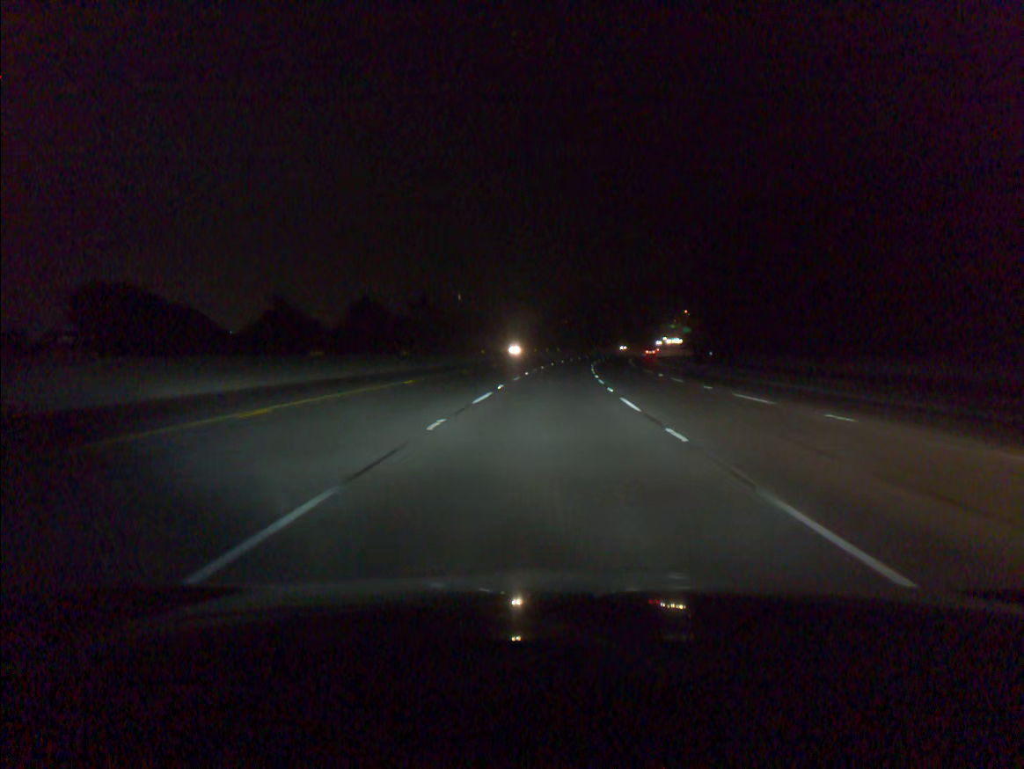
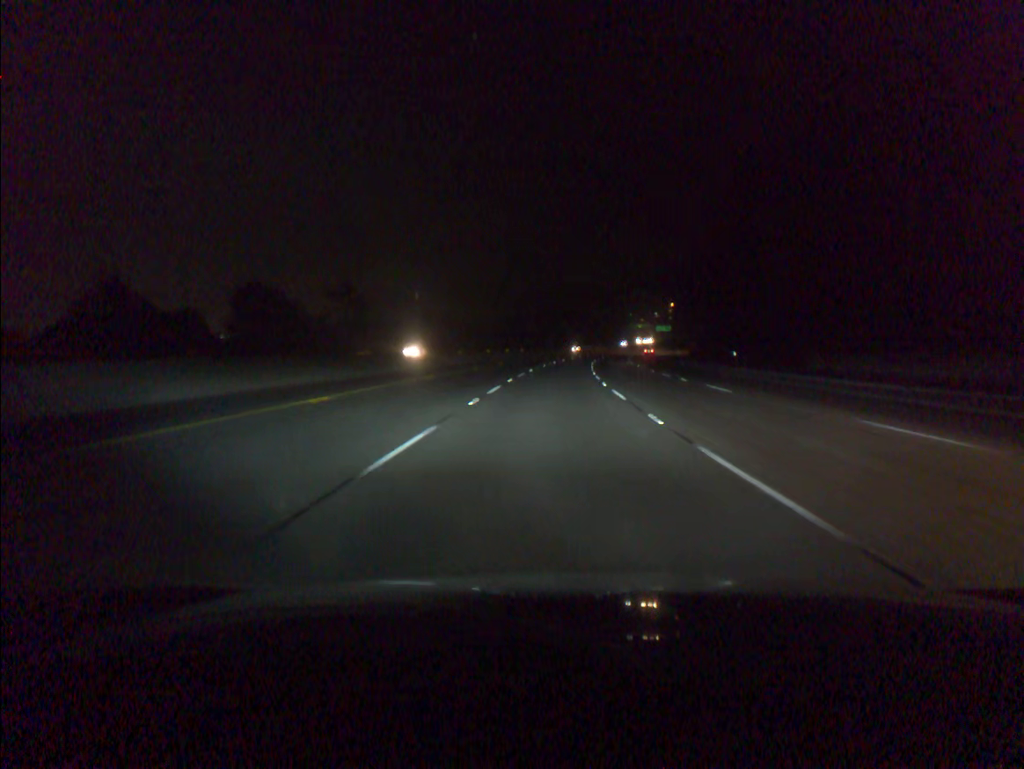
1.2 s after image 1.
(+0.8, +39.5) m; +3°
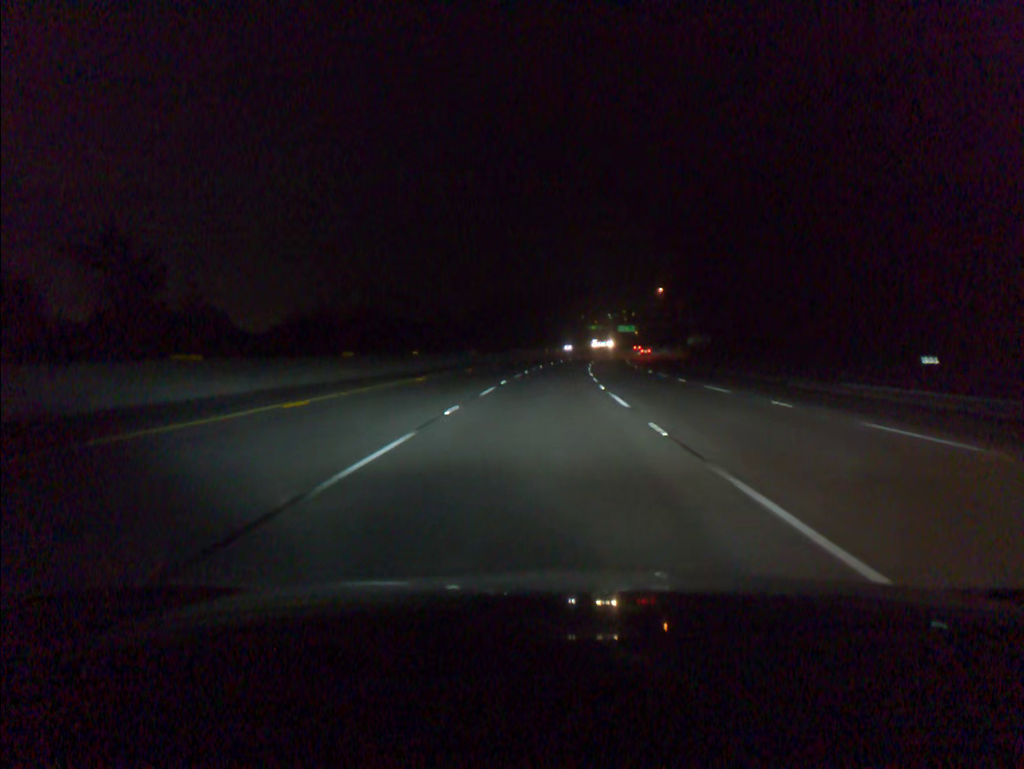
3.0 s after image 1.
(+2.1, +59.2) m; +4°
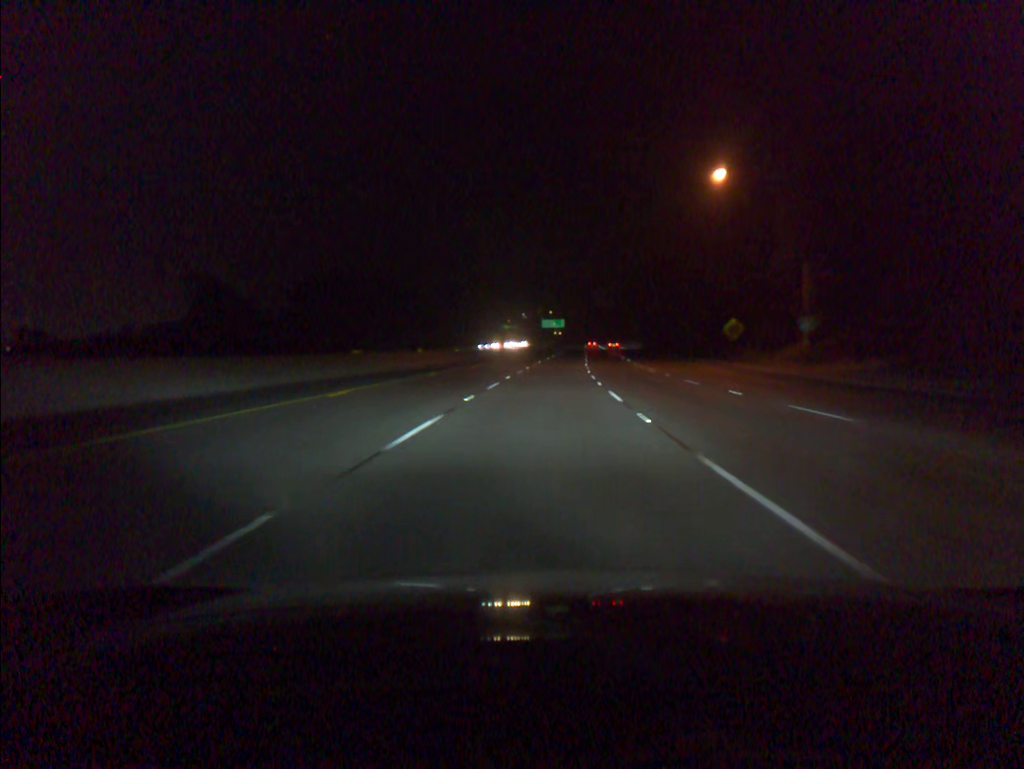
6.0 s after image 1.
(+5.2, +98.1) m; +6°
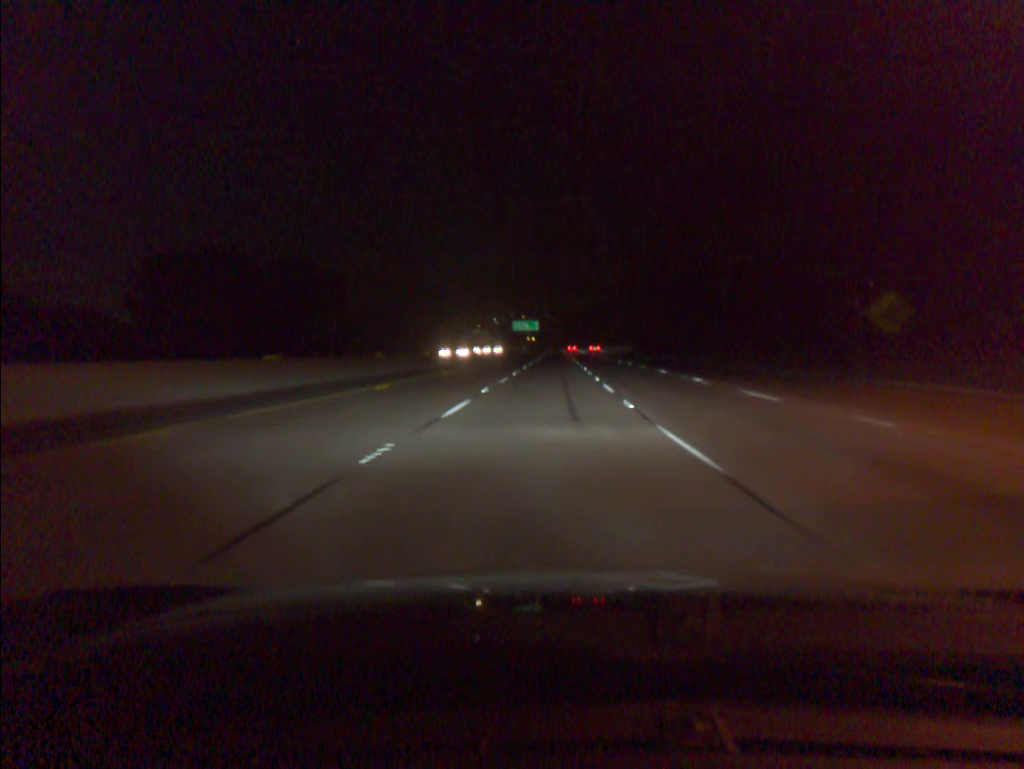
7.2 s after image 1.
(+0.8, +39.2) m; +2°
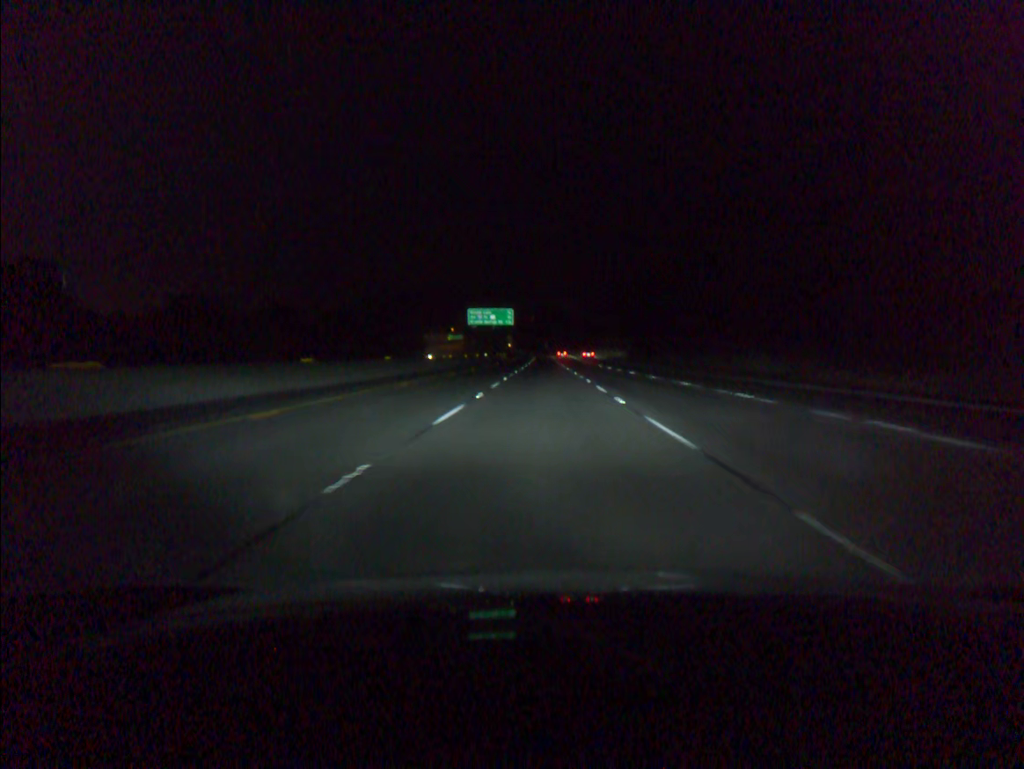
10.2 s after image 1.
(+1.7, +97.6) m; +1°
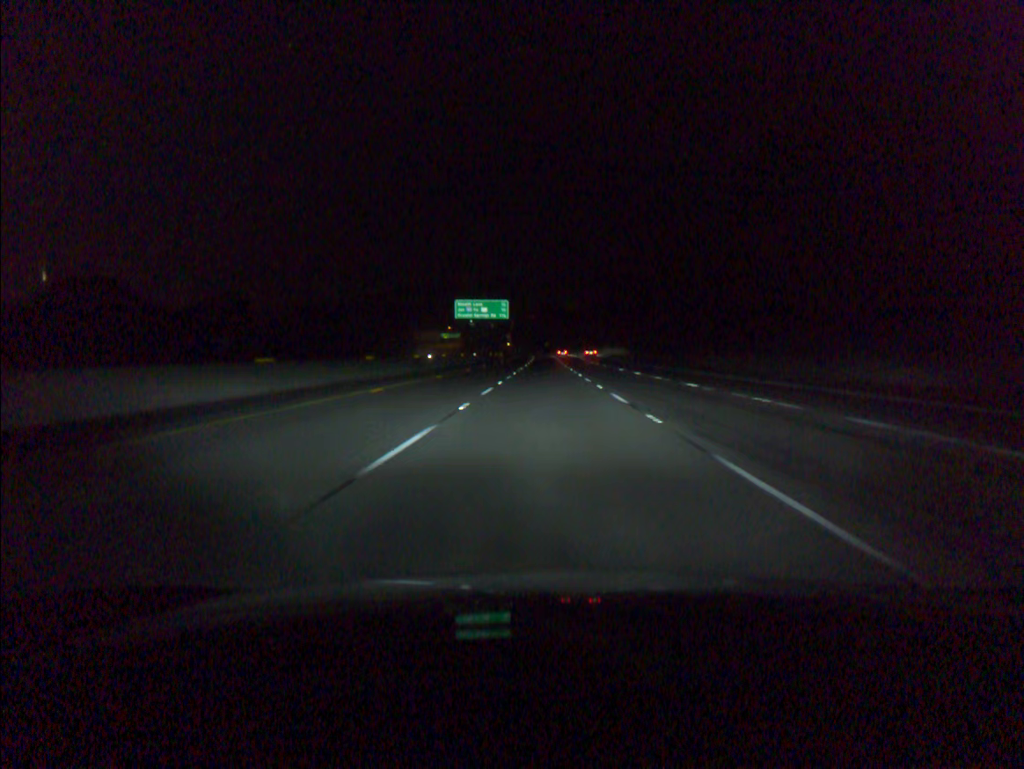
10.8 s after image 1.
(0.0, +19.6) m; 0°
